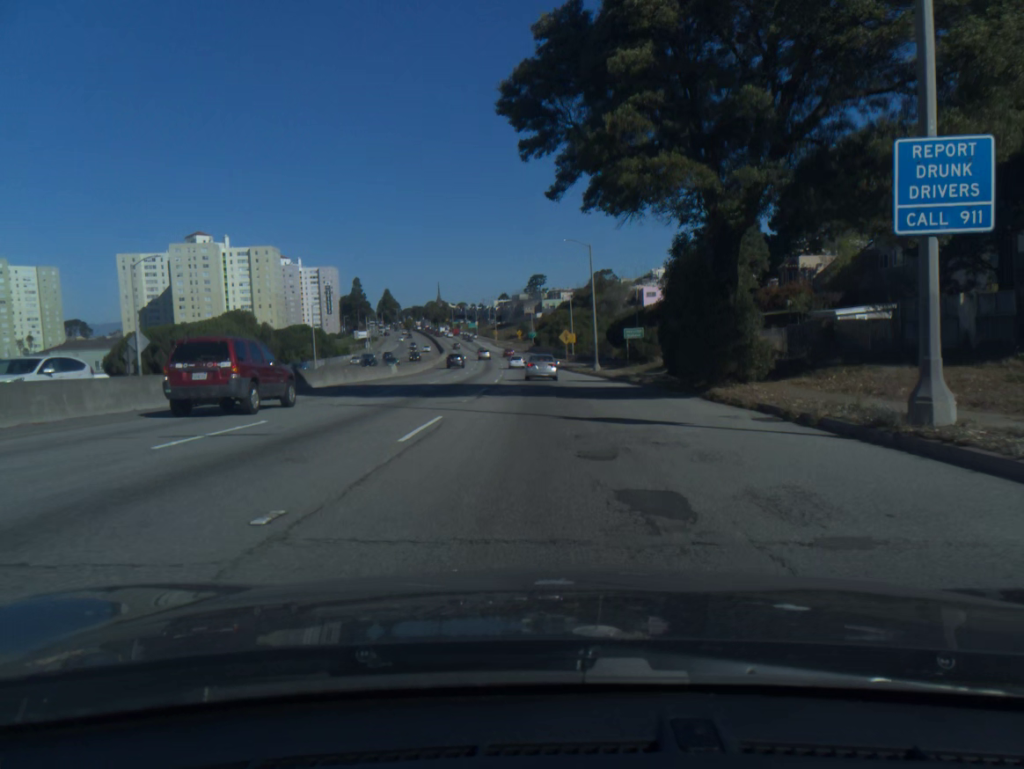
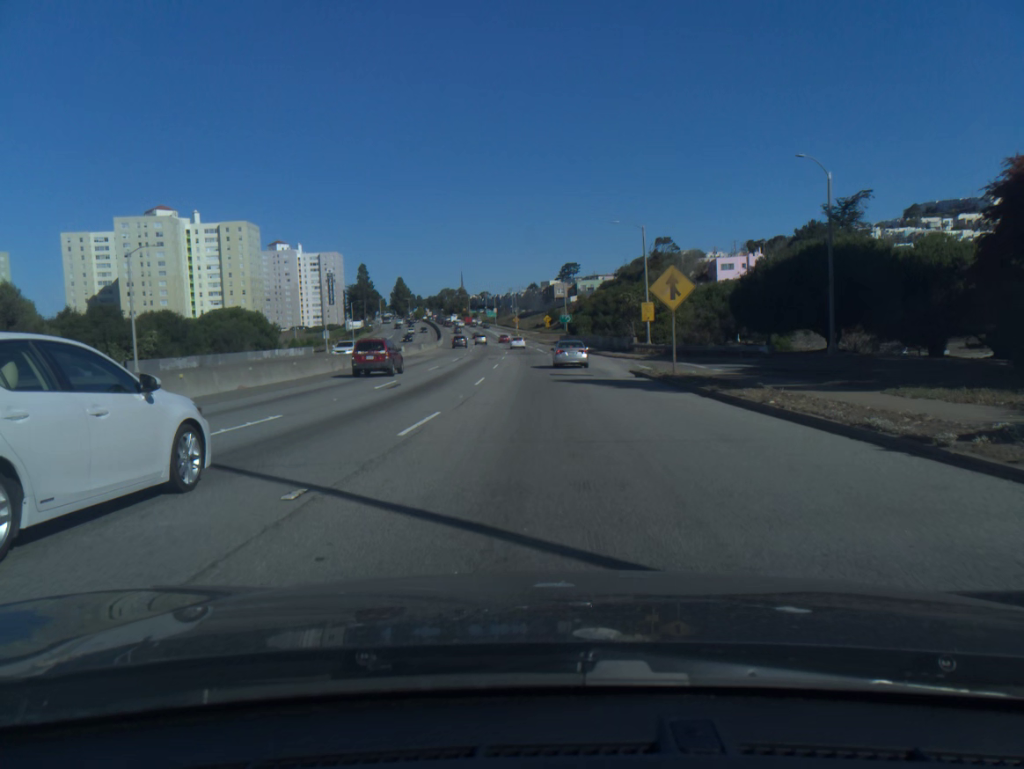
(-0.9, +58.0) m; -2°
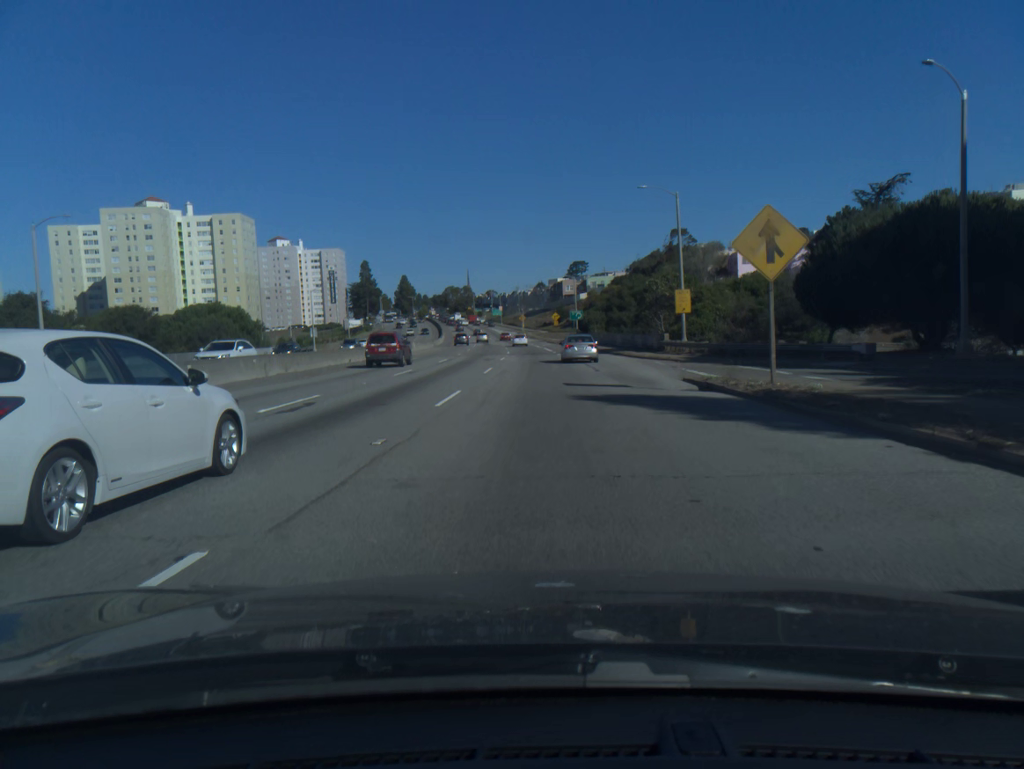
(-0.1, +11.6) m; -1°
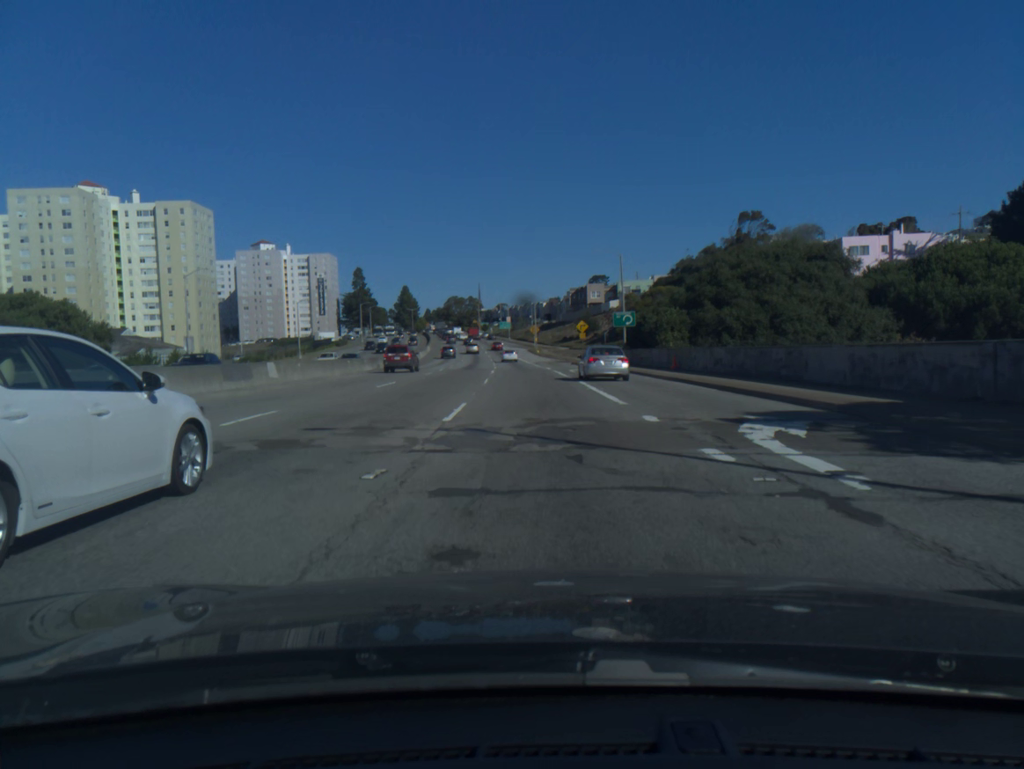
(-0.6, +46.4) m; -1°
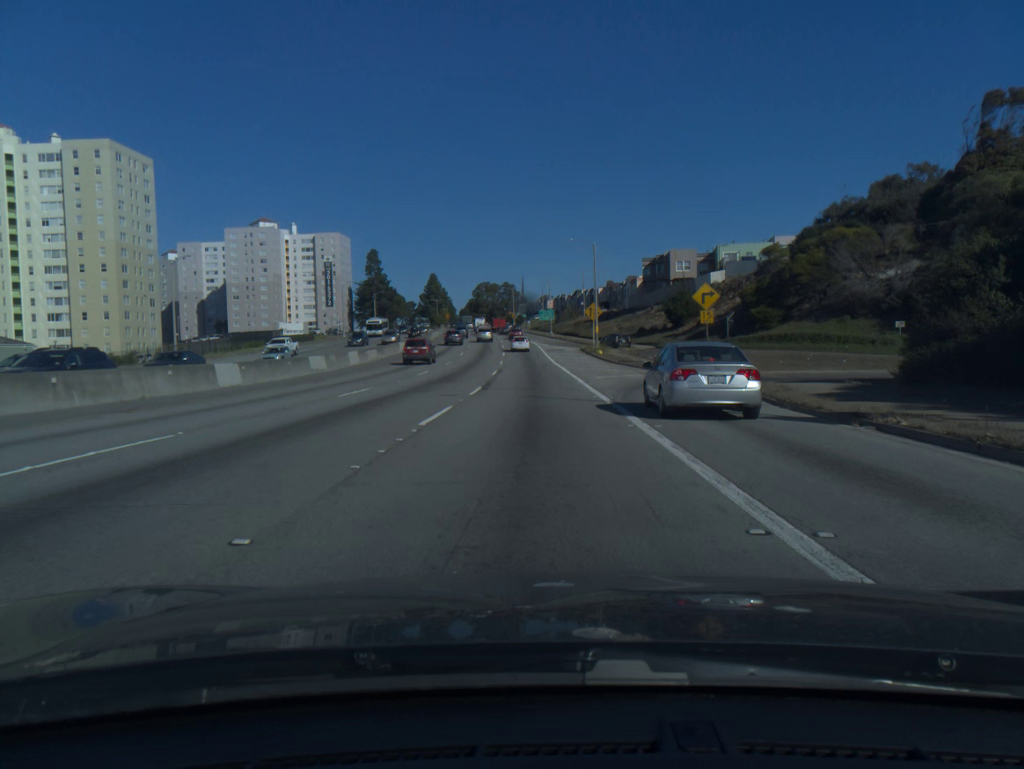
(-1.5, +57.1) m; -3°
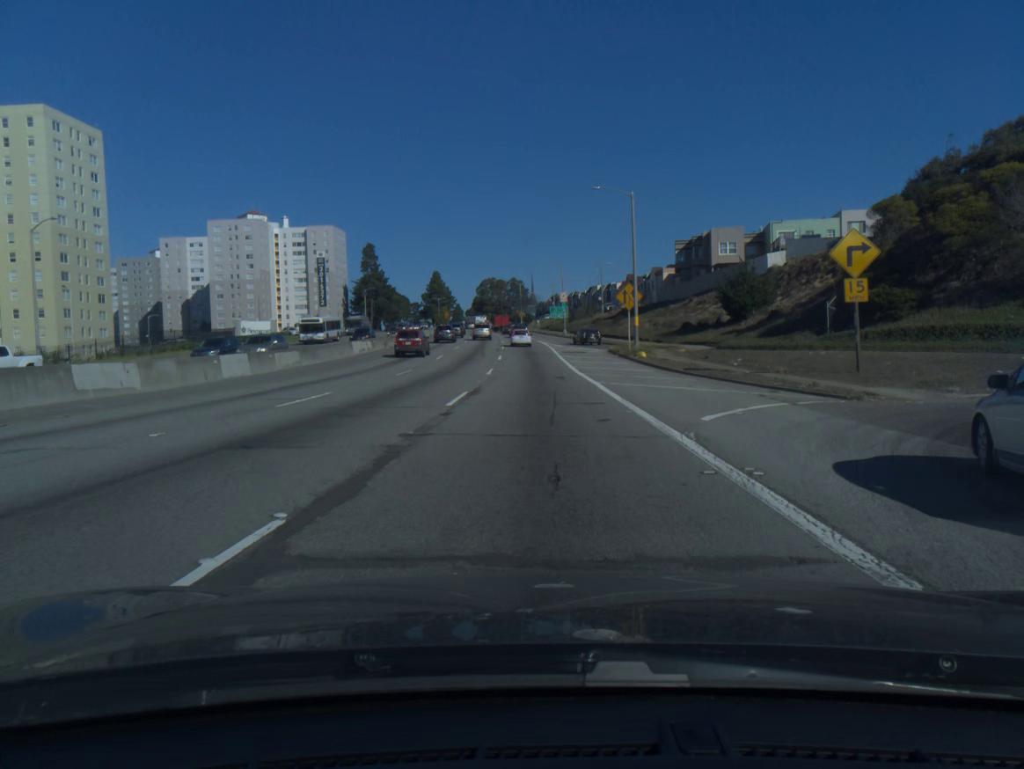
(-0.2, +21.1) m; -1°
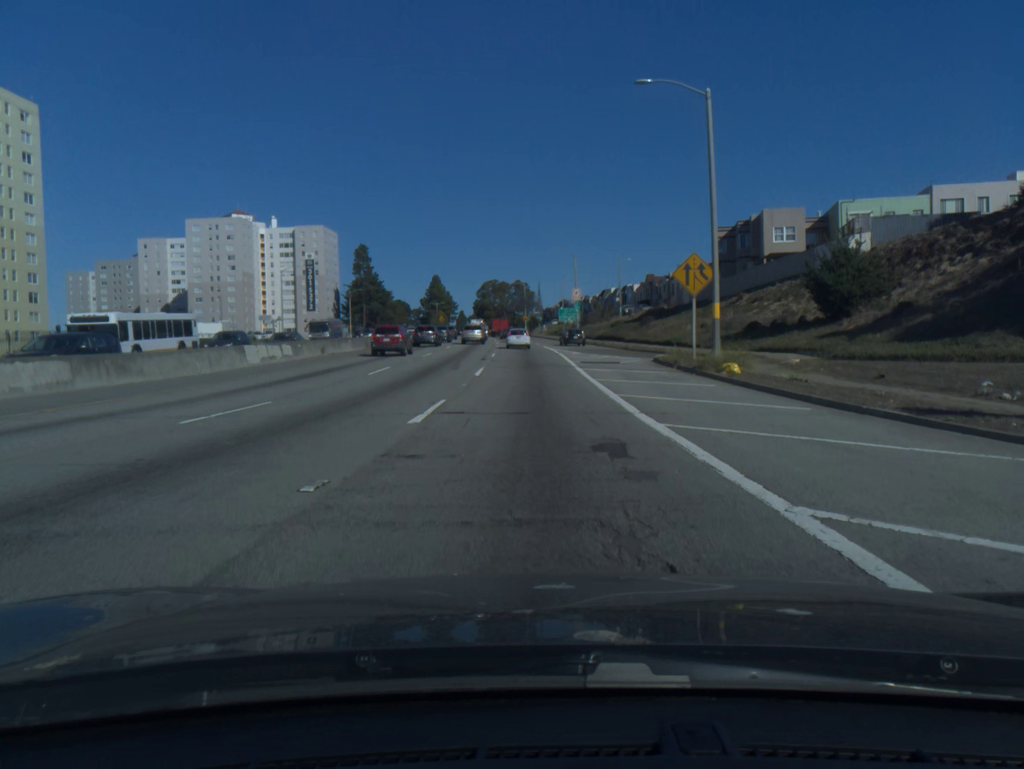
(-0.1, +19.1) m; 0°
